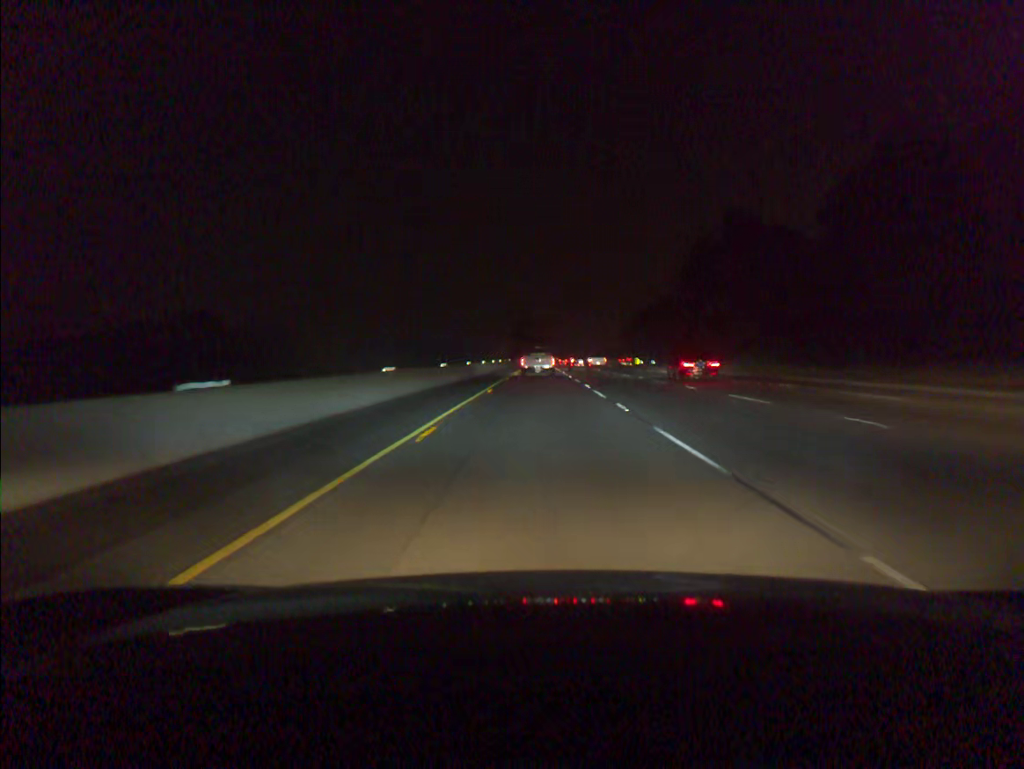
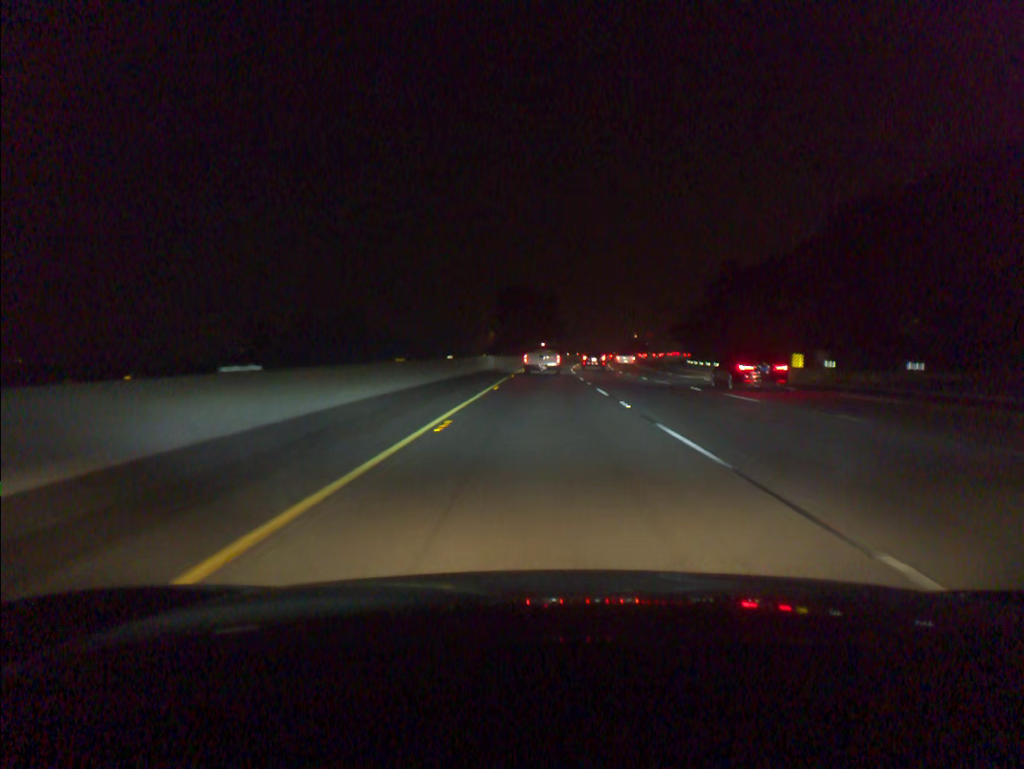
(-0.2, +86.8) m; 0°
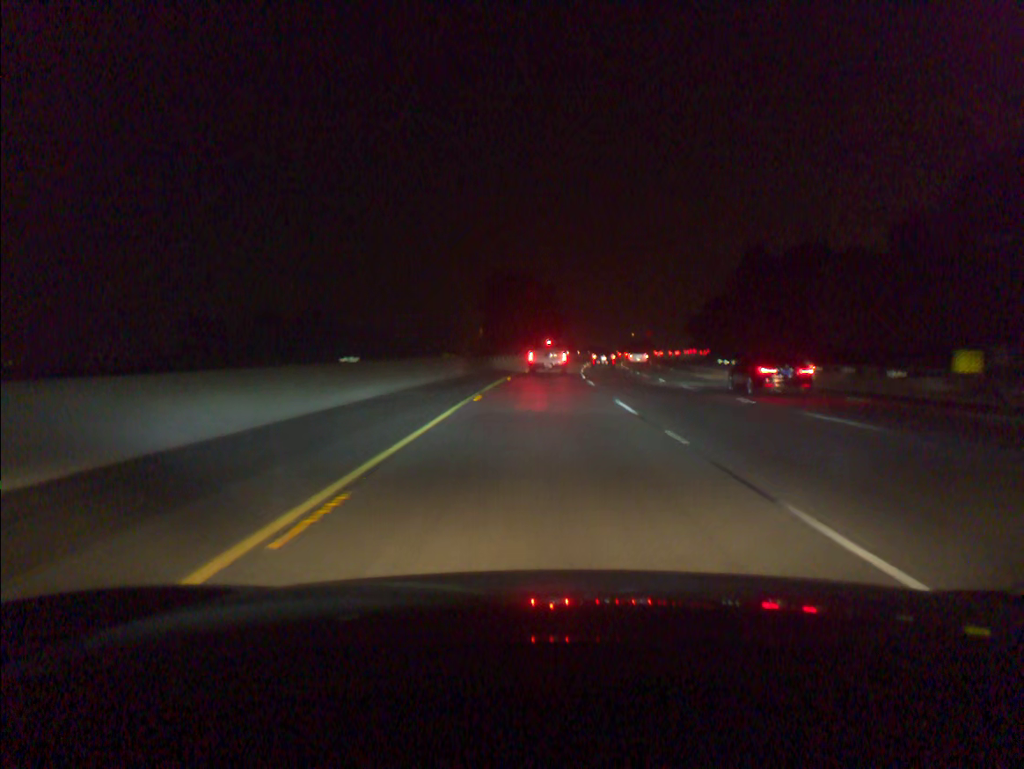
(0.0, +21.6) m; 0°
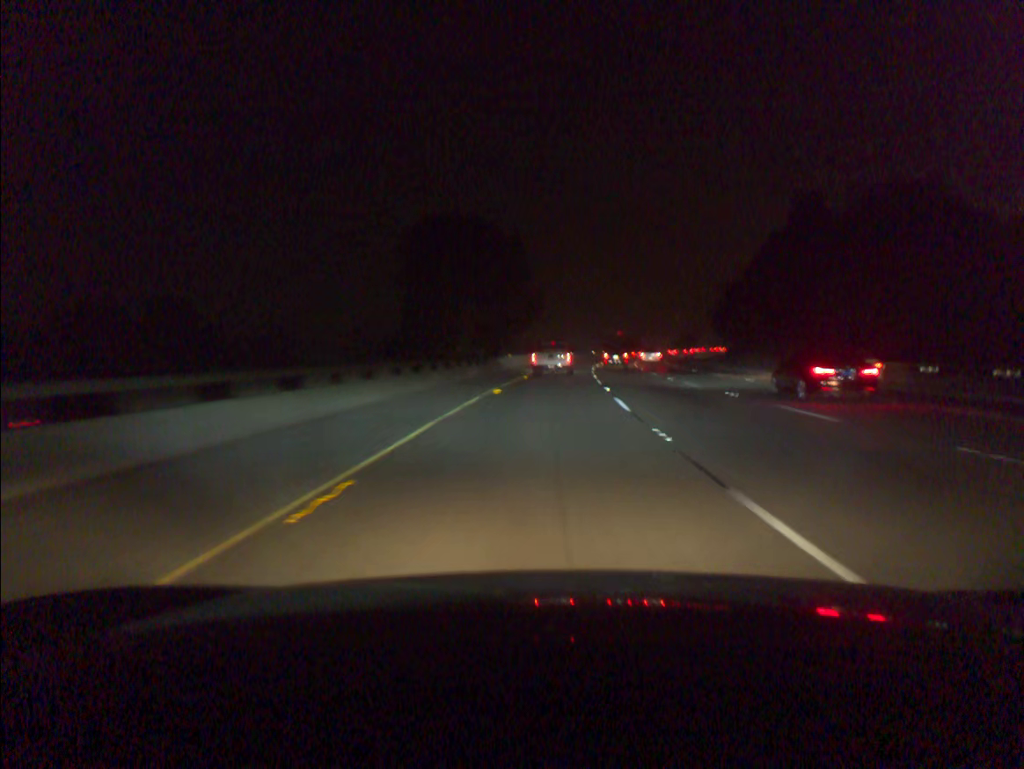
(+0.7, +43.1) m; +2°
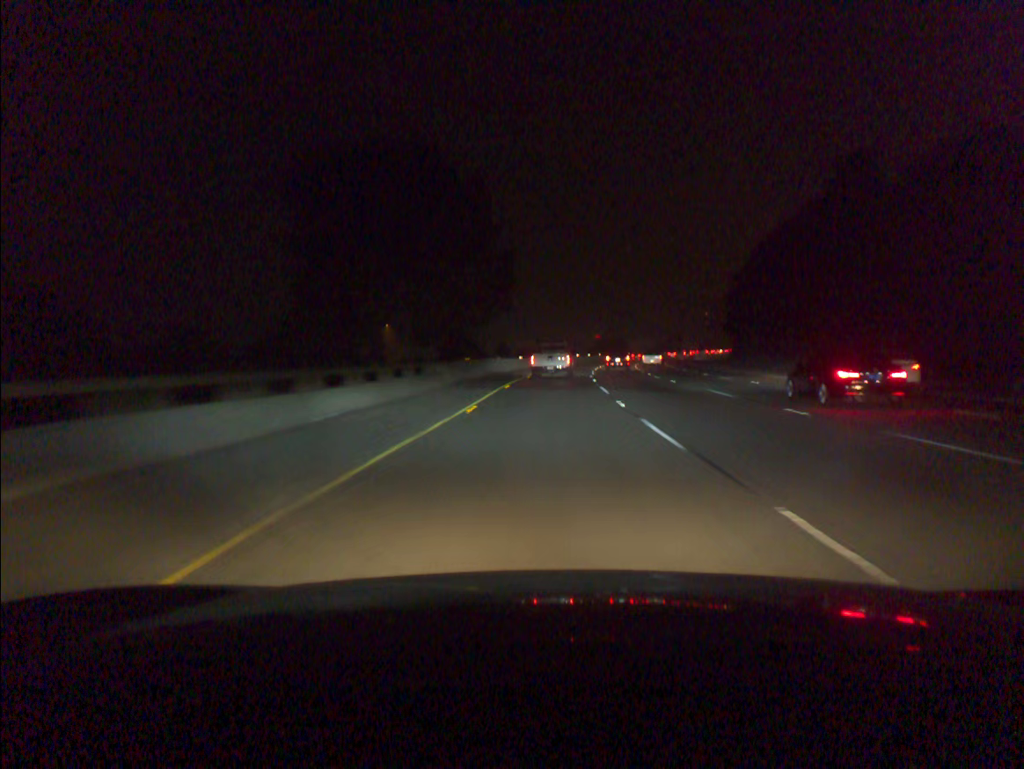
(+0.3, +21.5) m; +2°
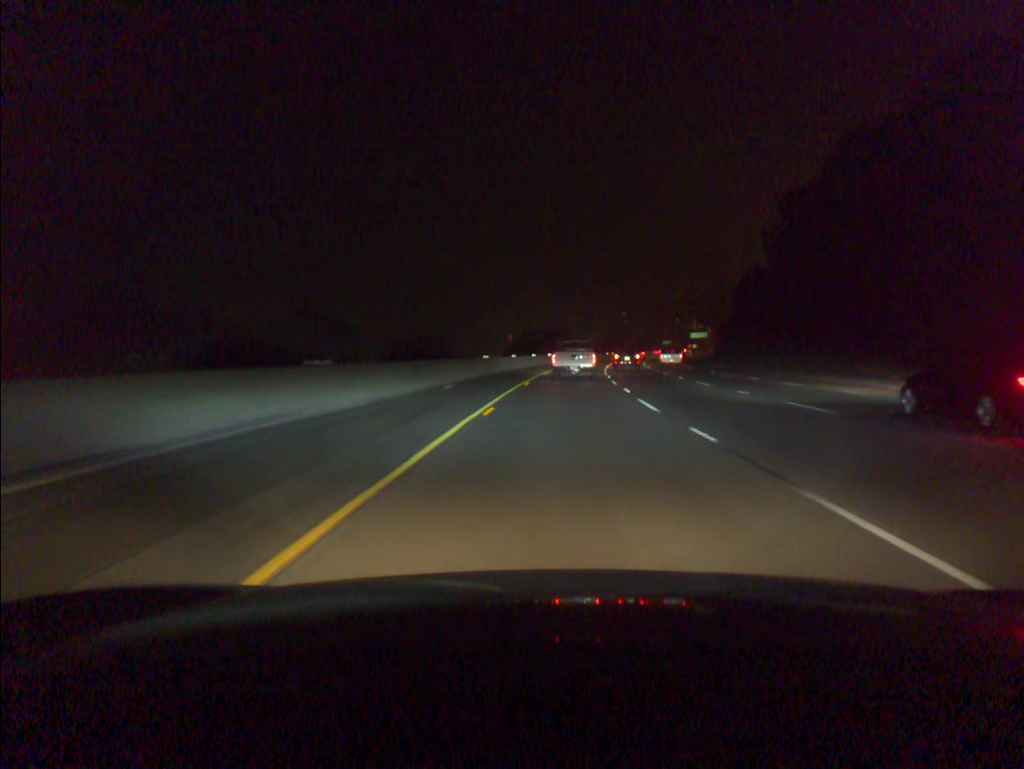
(+4.2, +85.7) m; +6°
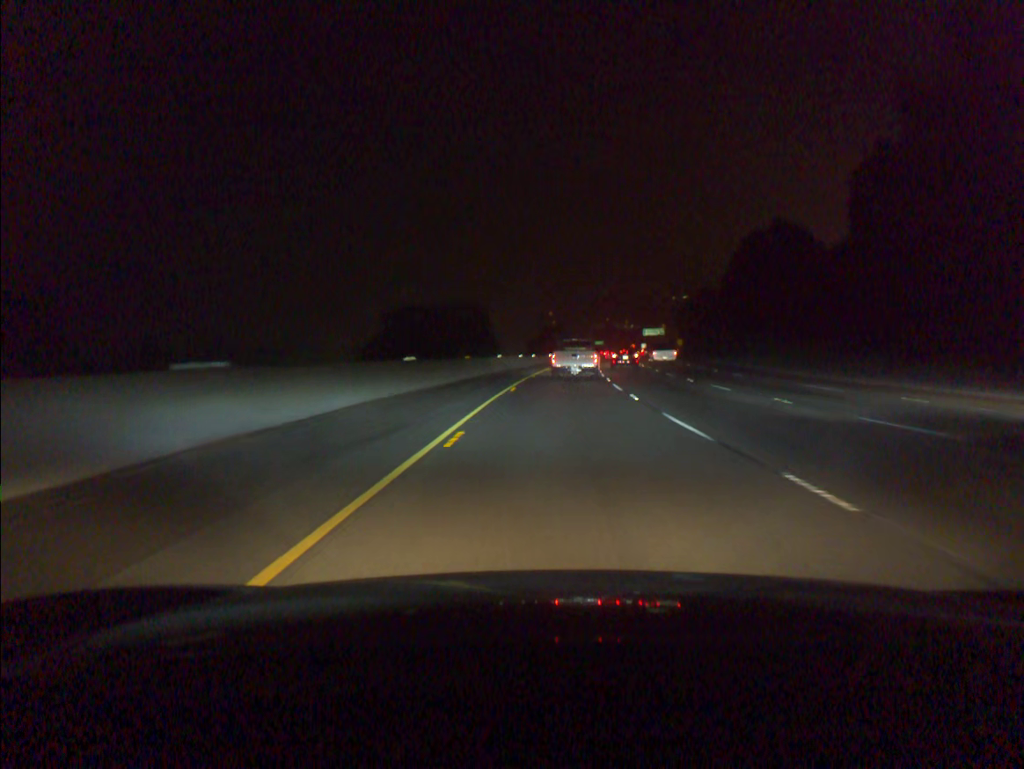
(+3.0, +63.9) m; +5°
